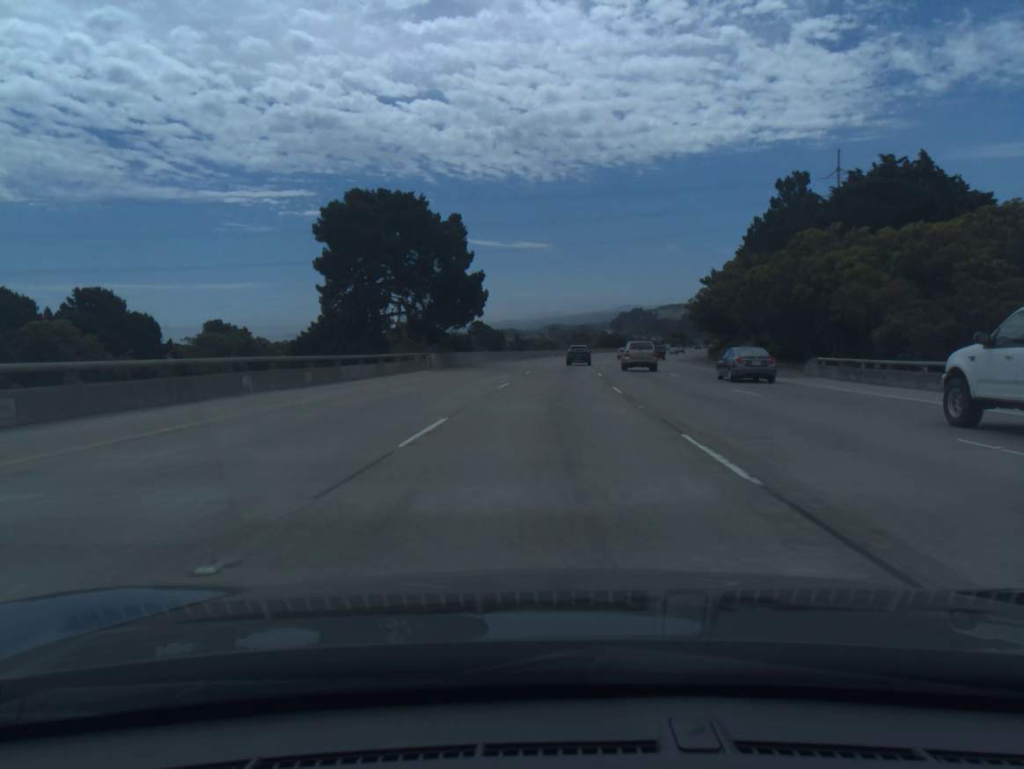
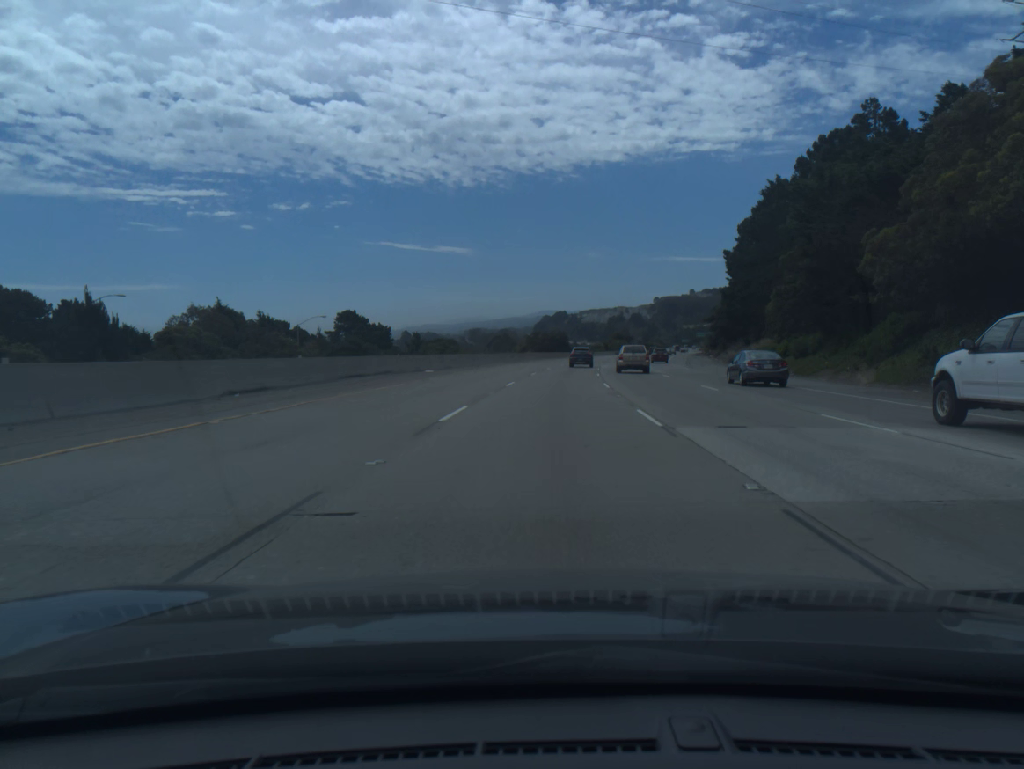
(+3.7, +73.3) m; +6°
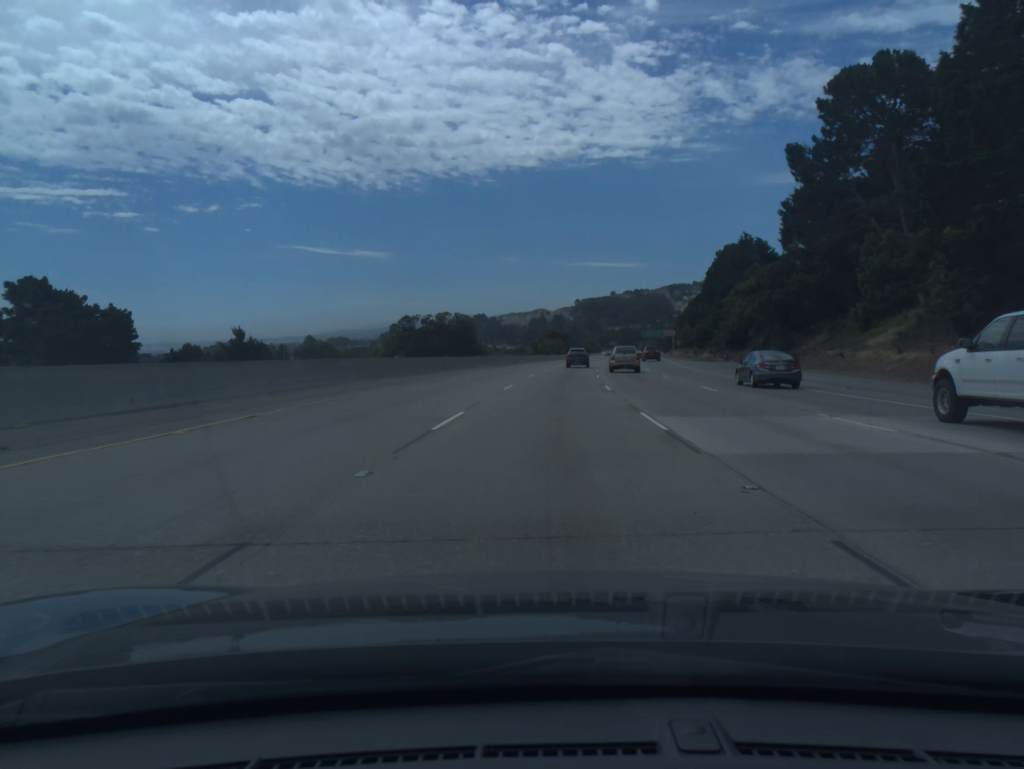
(+3.8, +73.8) m; +6°
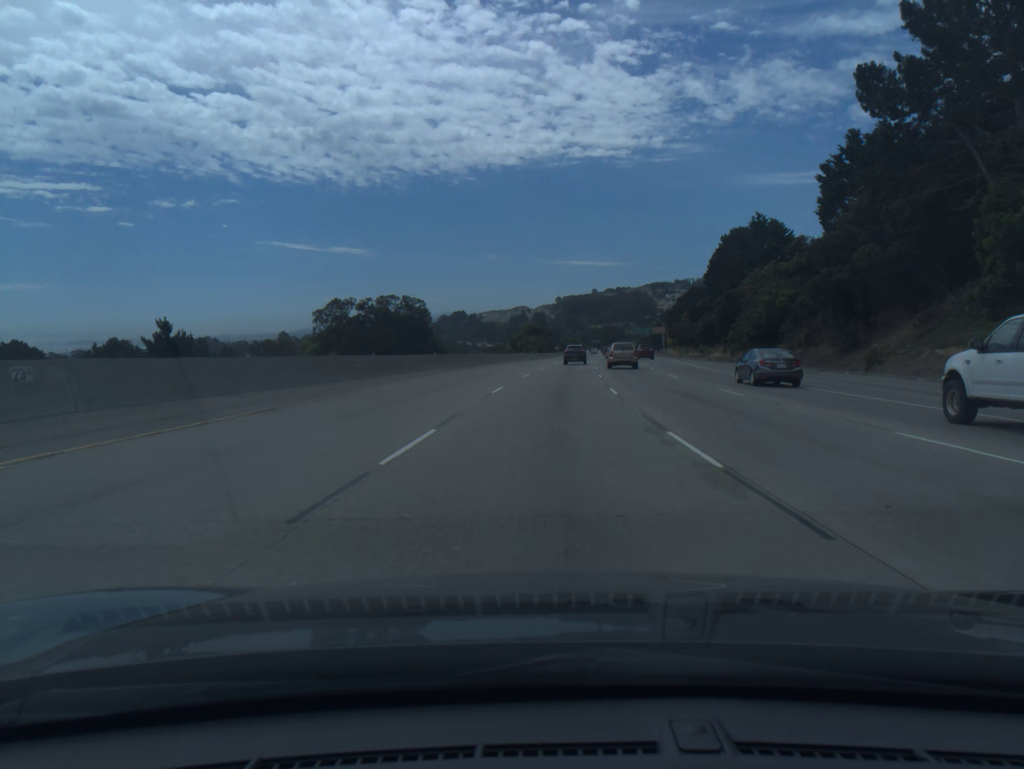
(+0.2, +18.6) m; +1°
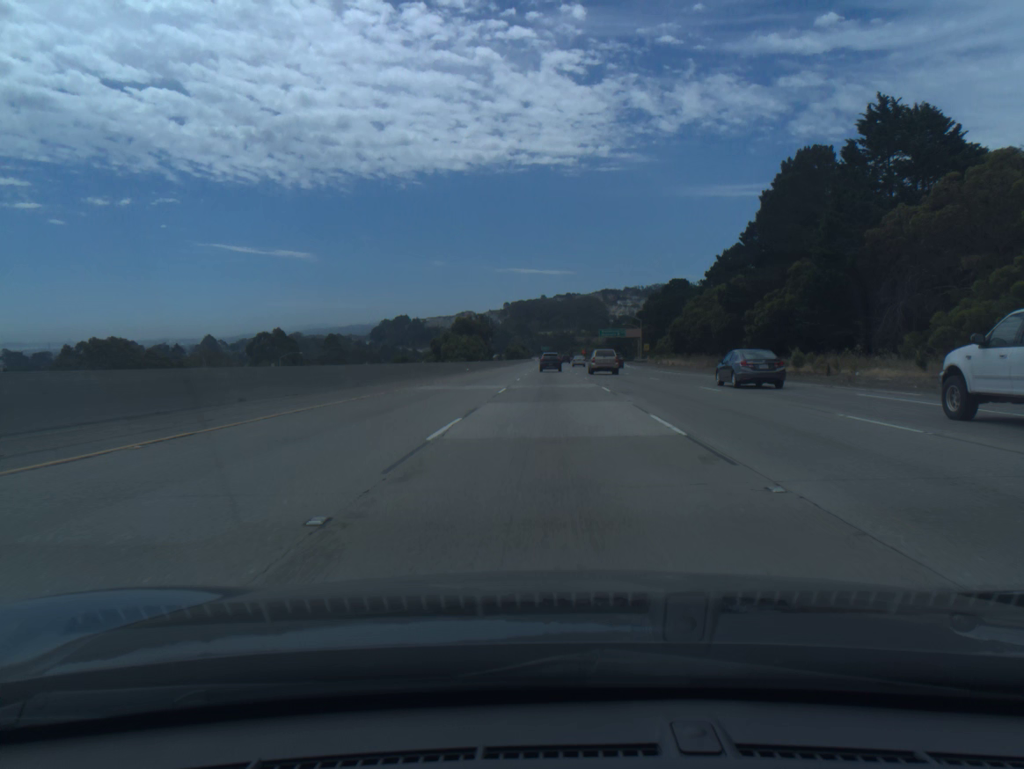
(+1.9, +55.6) m; +4°
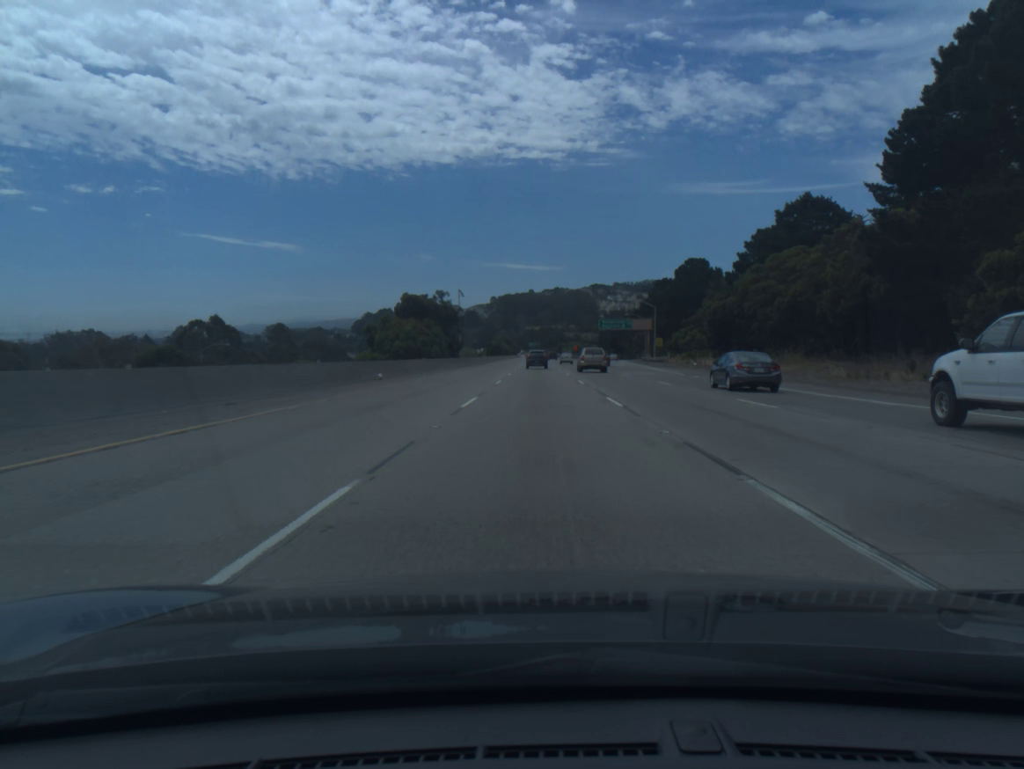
(+0.4, +37.1) m; +1°
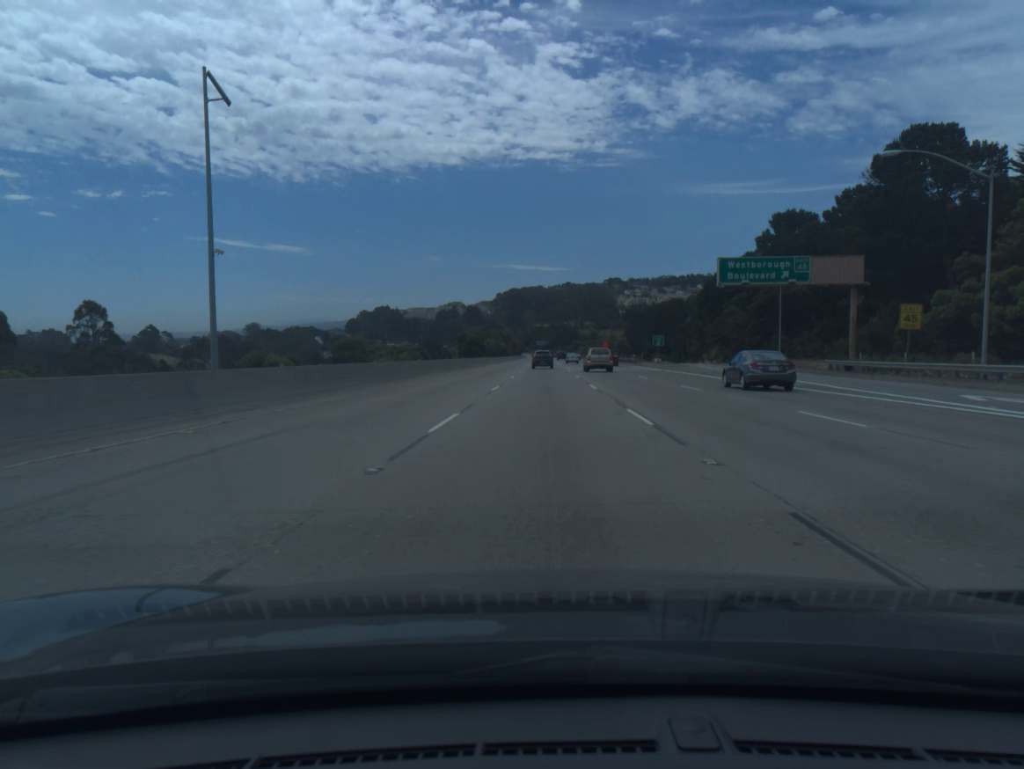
(-0.6, +92.8) m; -1°
